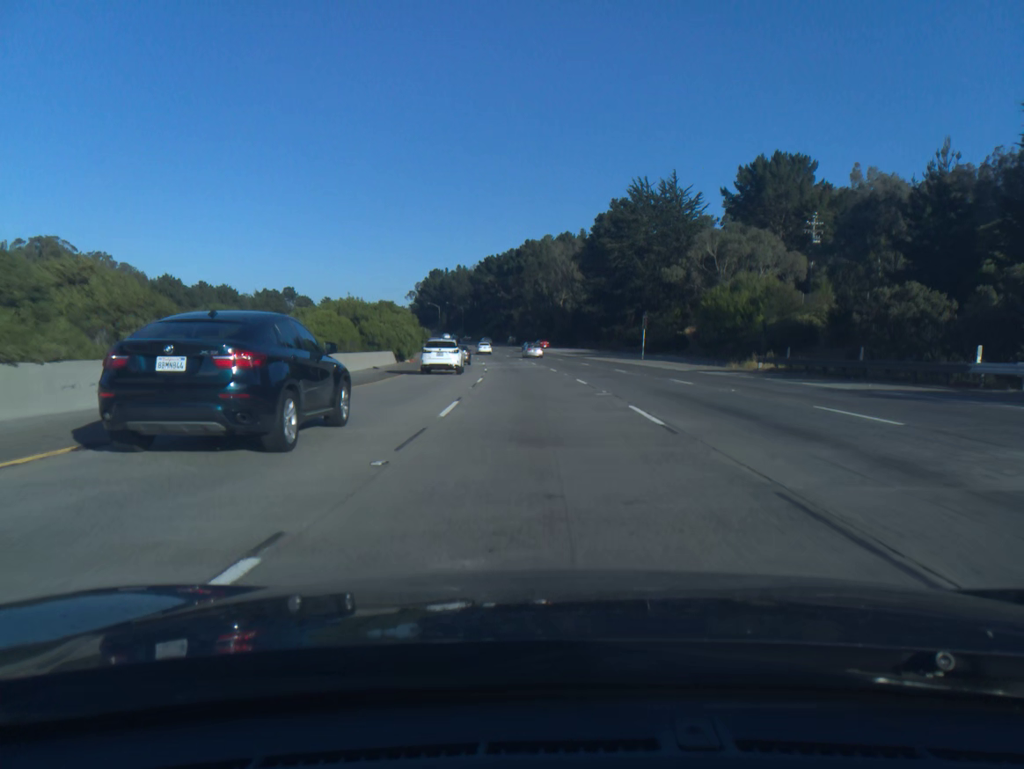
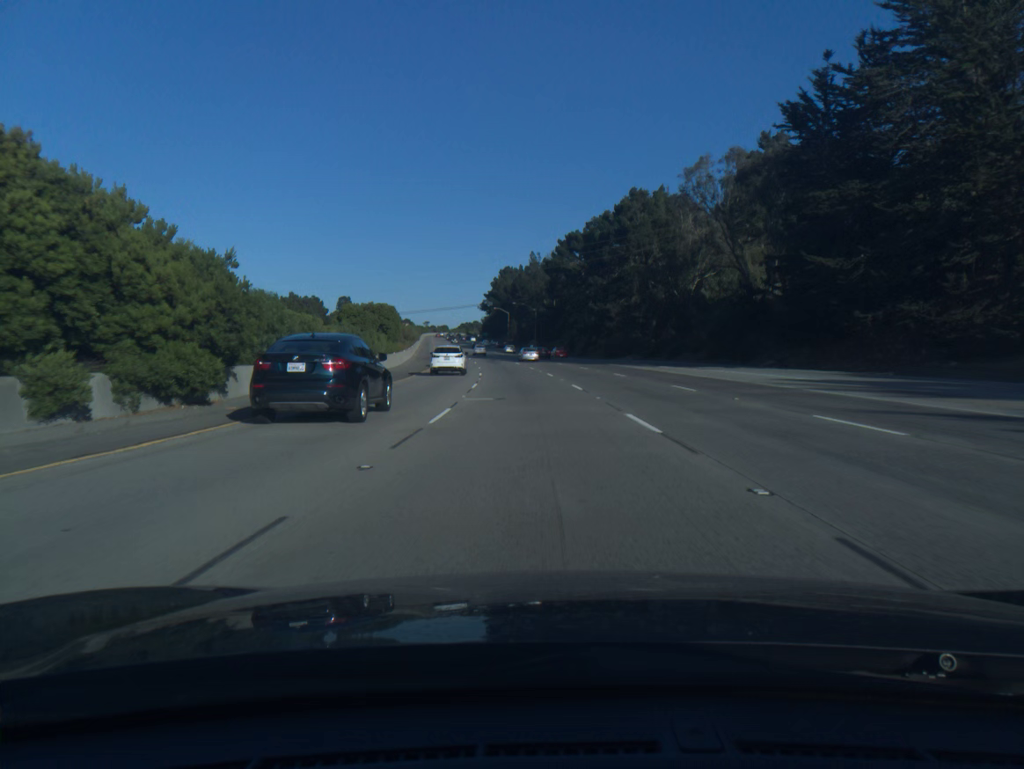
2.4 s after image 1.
(-3.8, +72.6) m; -6°
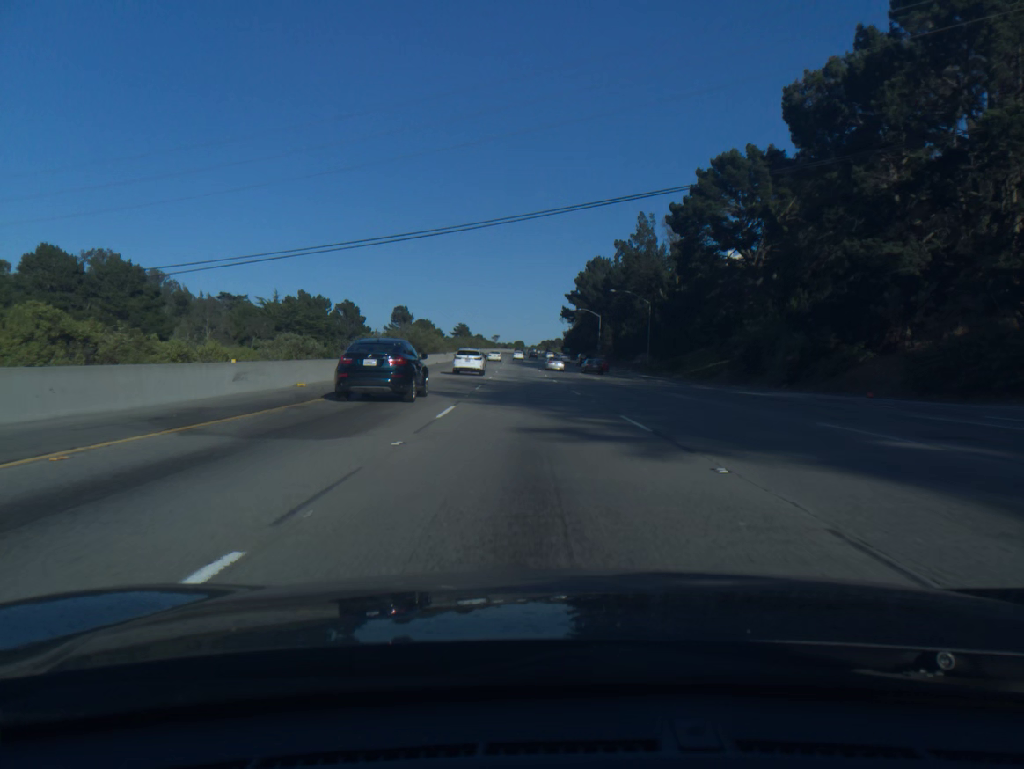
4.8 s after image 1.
(-4.2, +71.8) m; -6°
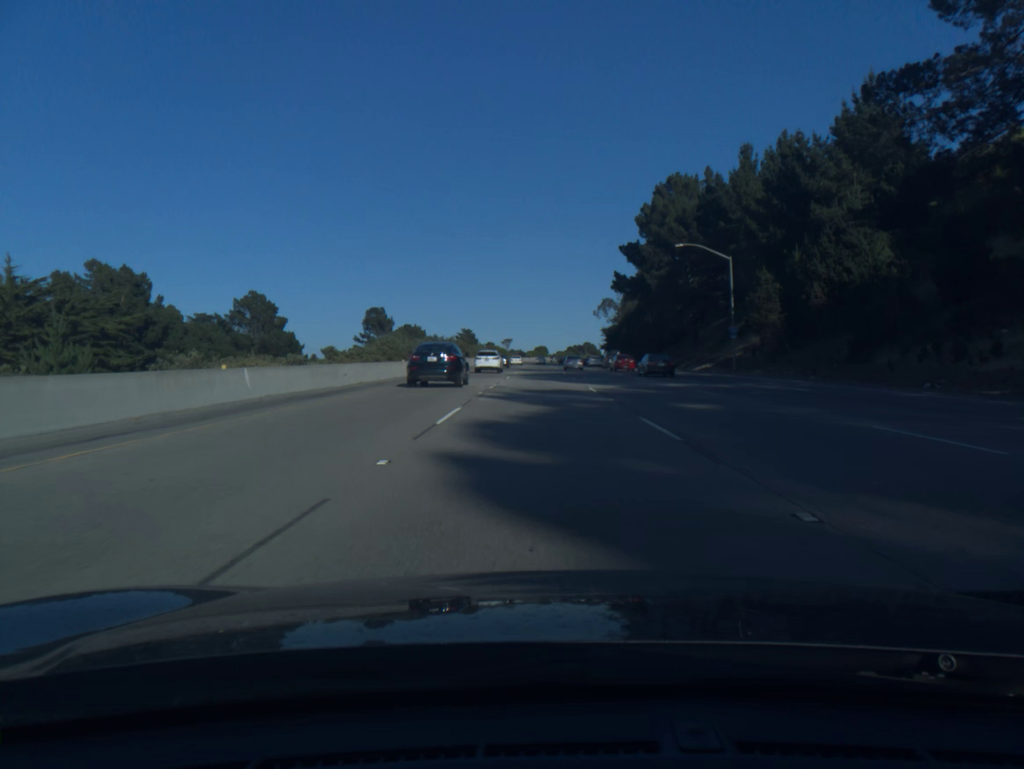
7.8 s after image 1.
(-2.8, +89.3) m; -2°
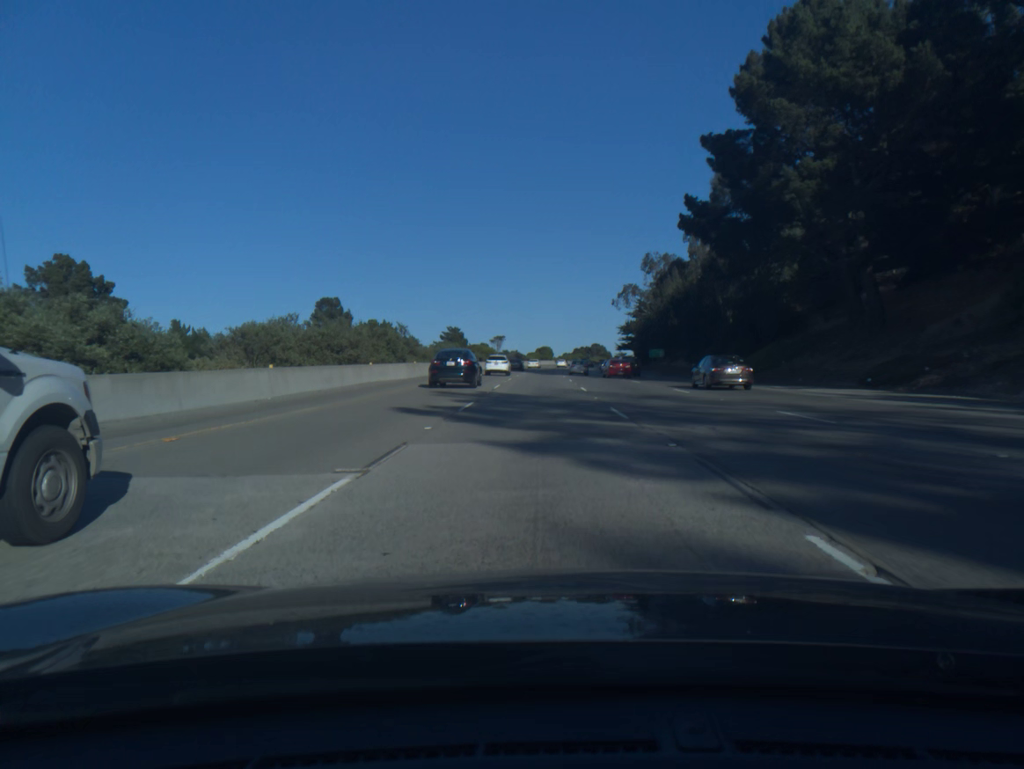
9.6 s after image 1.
(0.0, +53.6) m; 0°
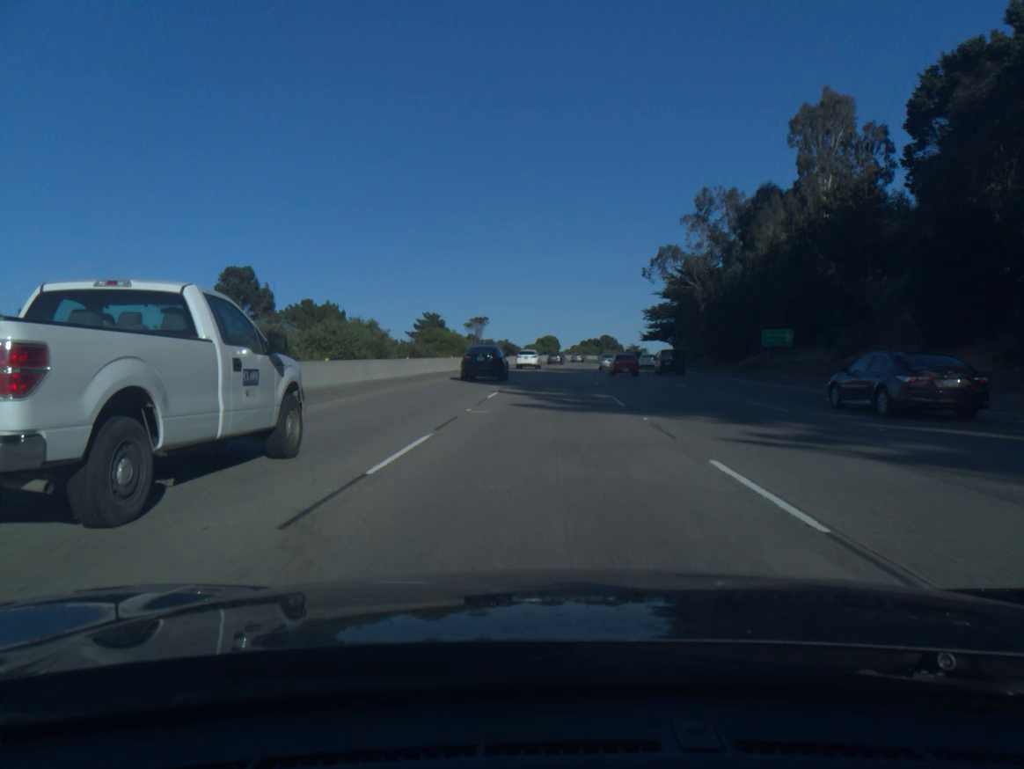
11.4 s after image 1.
(-0.2, +54.2) m; 0°
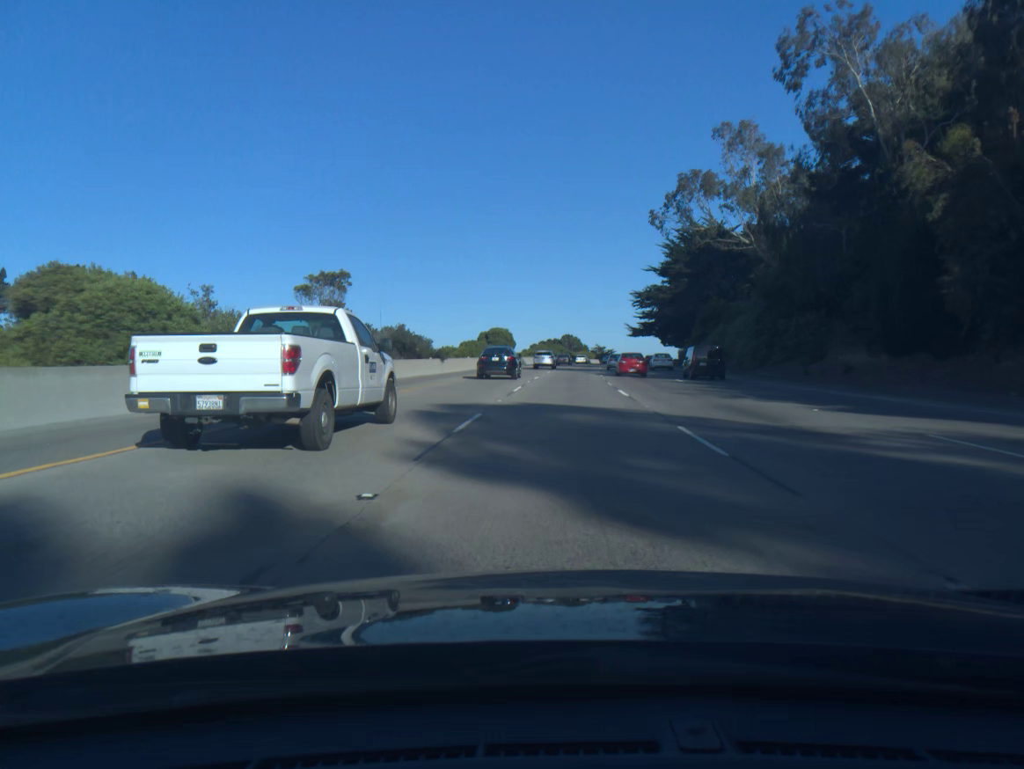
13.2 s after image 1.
(+1.2, +54.4) m; +3°
